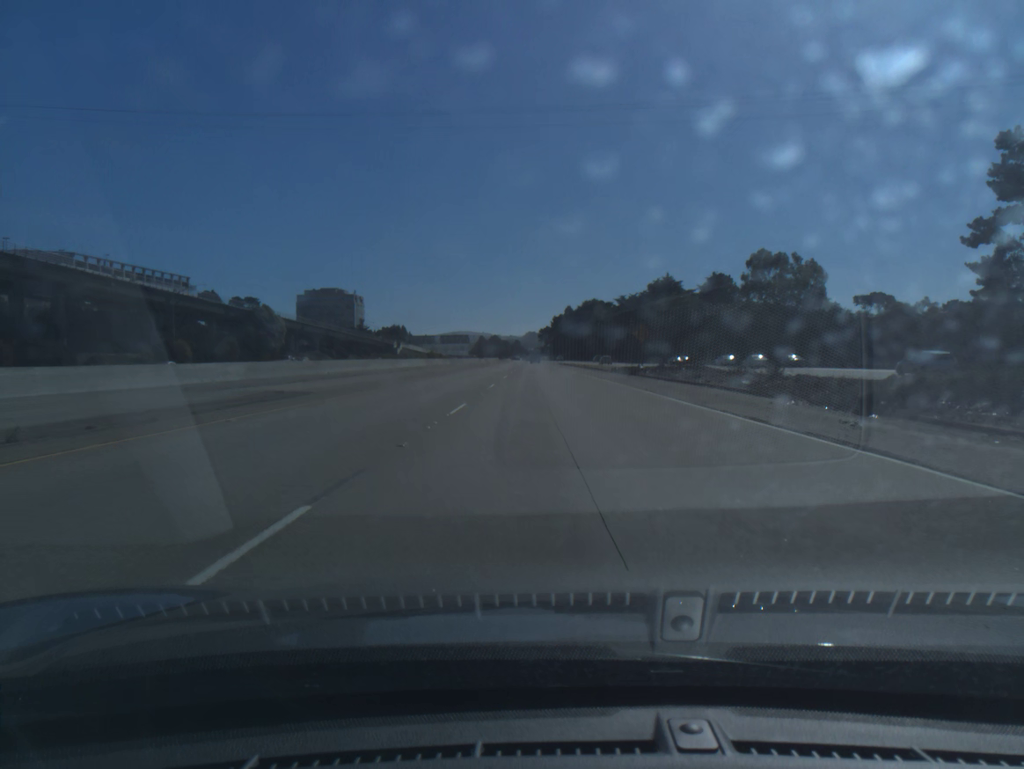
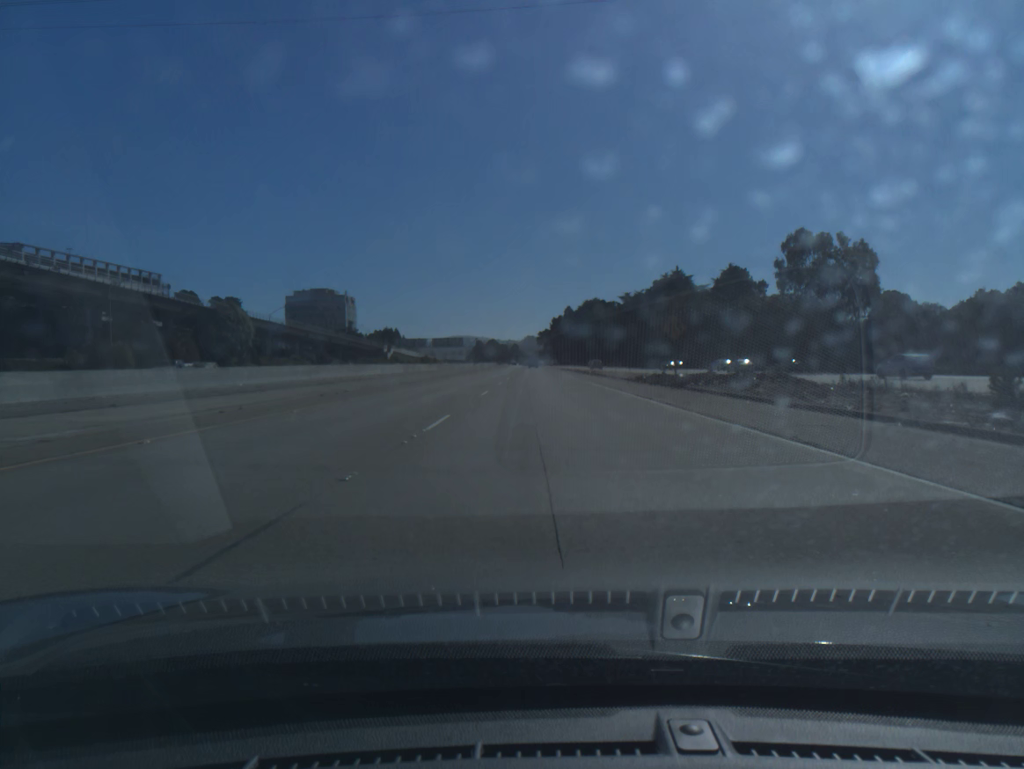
(0.0, +17.2) m; 0°
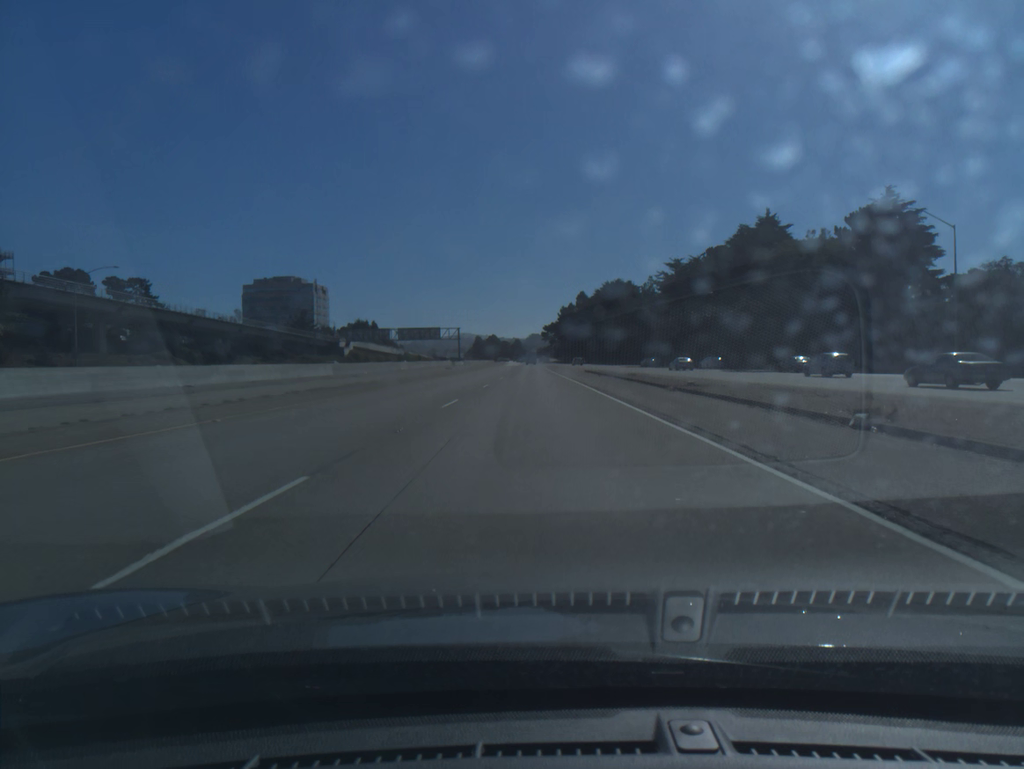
(-0.1, +68.8) m; 0°
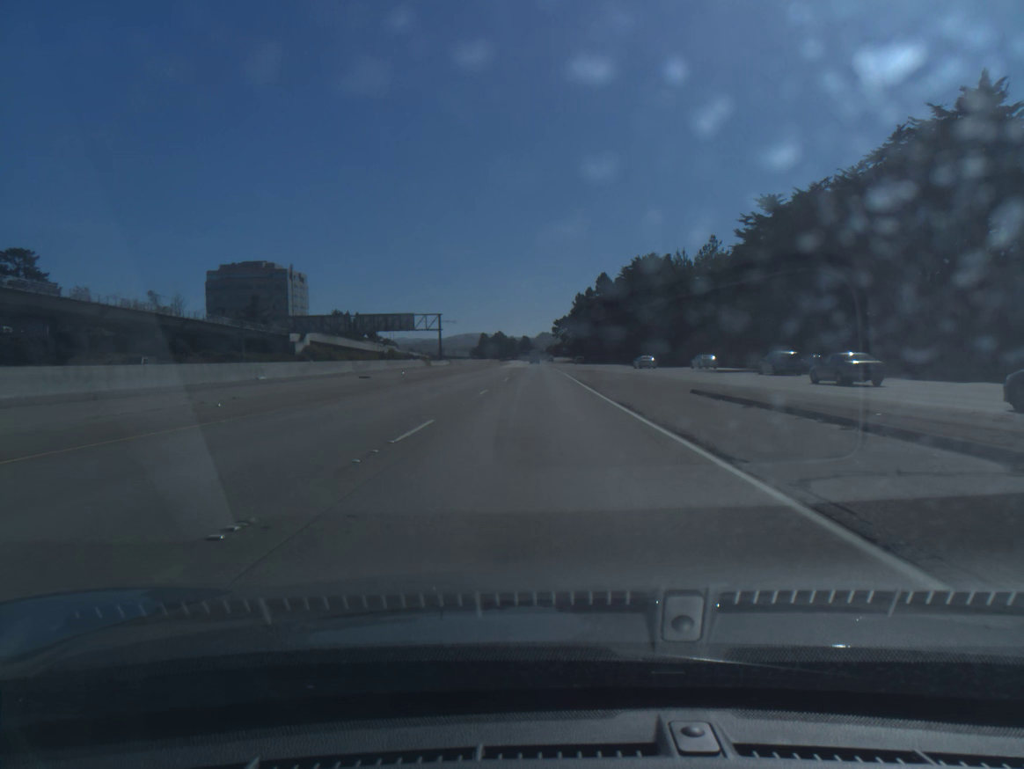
(-0.3, +51.6) m; -1°
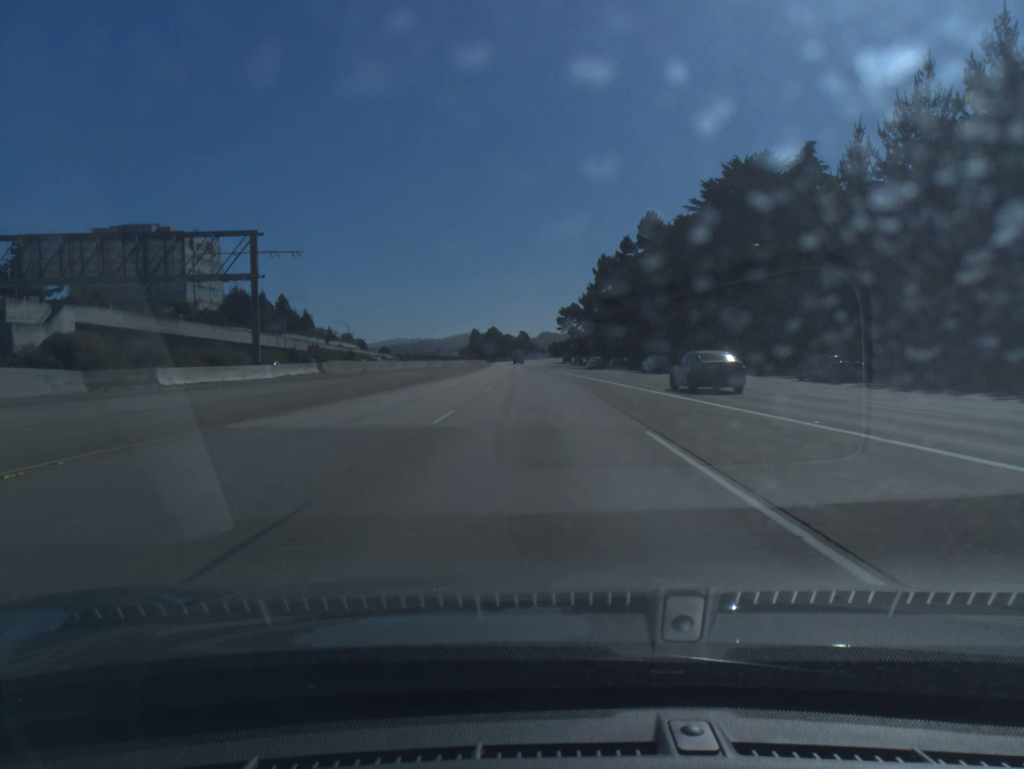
(0.0, +86.1) m; 0°
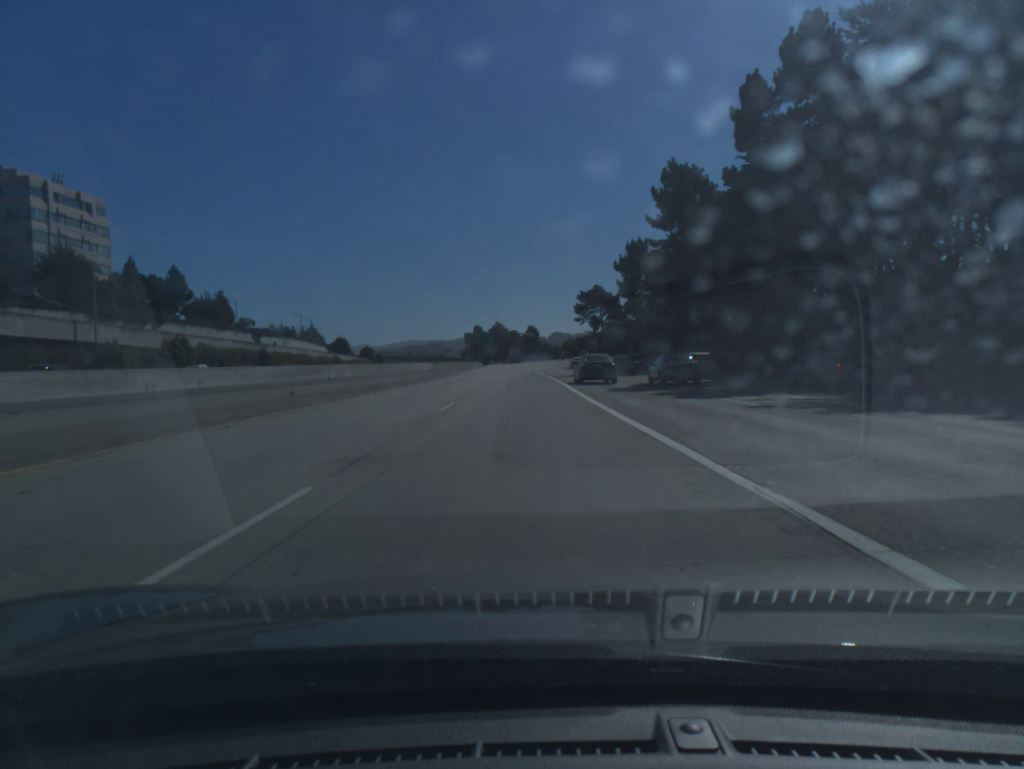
(-0.3, +69.0) m; -1°
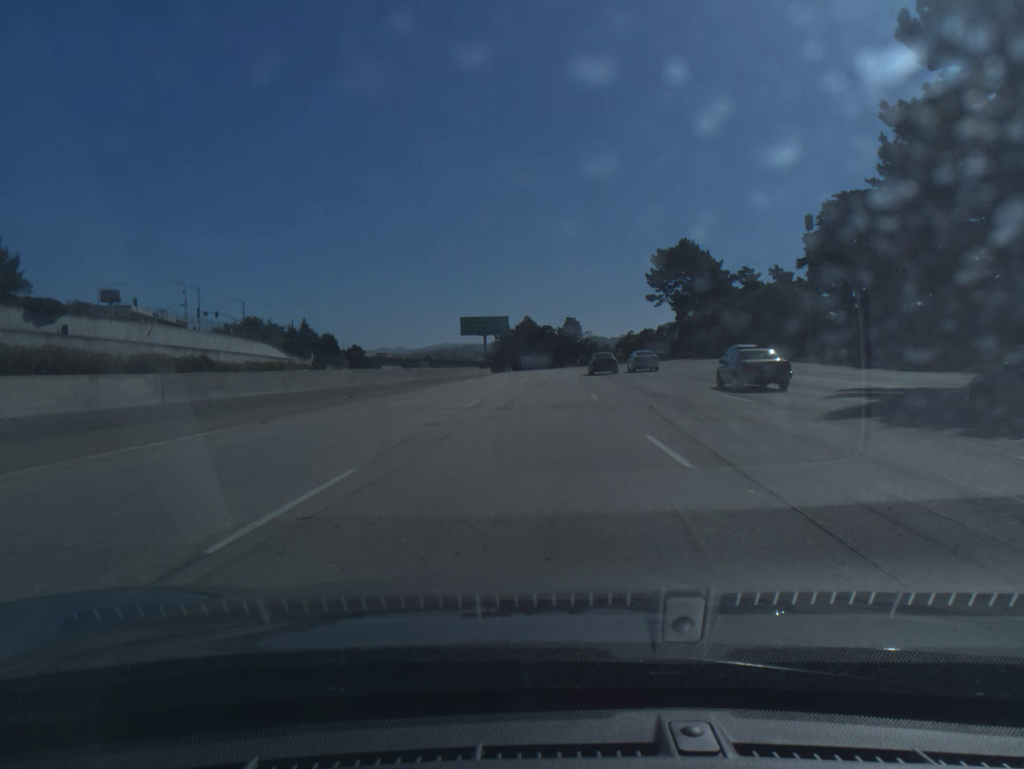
(-2.4, +86.5) m; -3°
